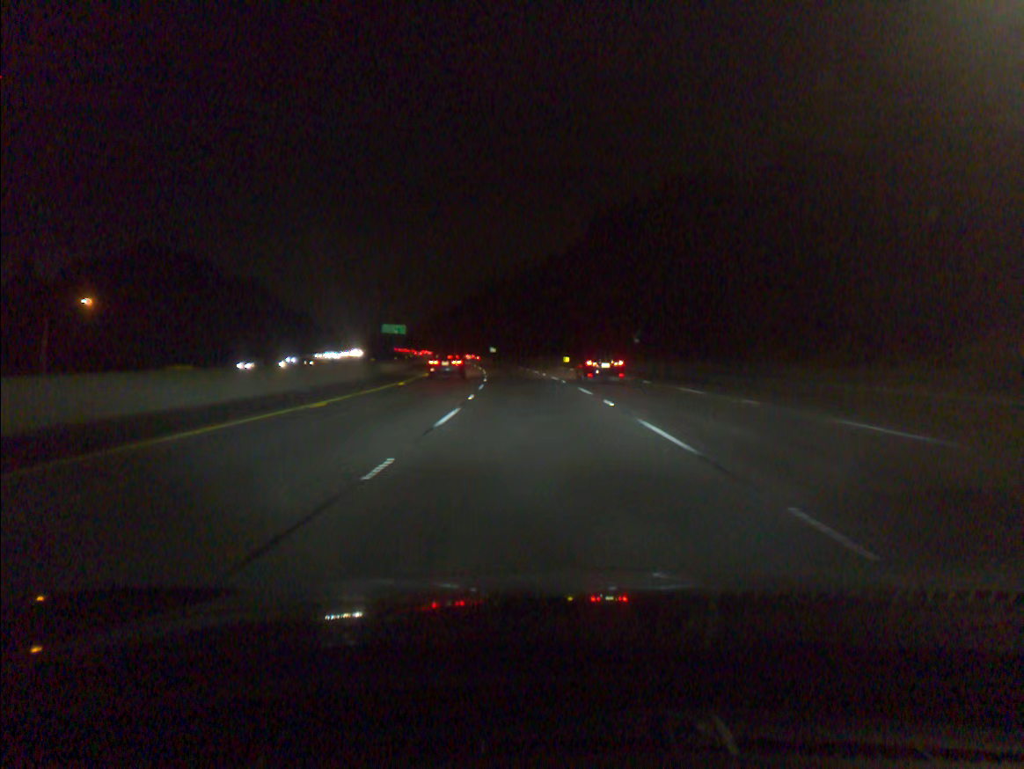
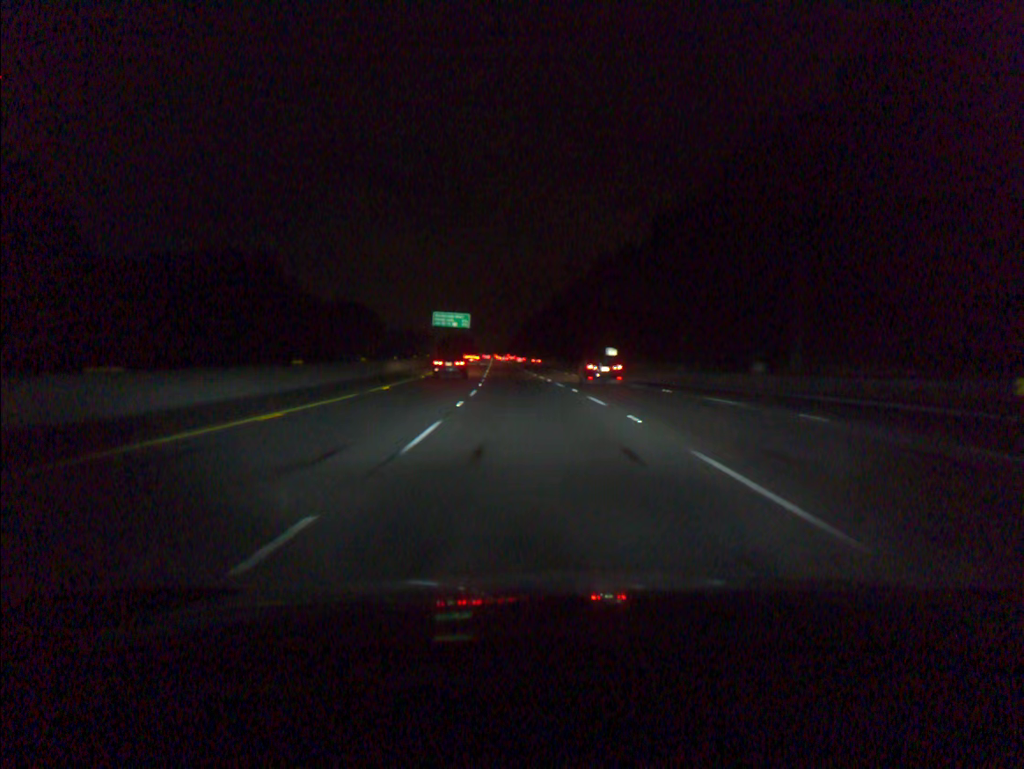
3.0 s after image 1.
(-6.4, +91.3) m; -8°
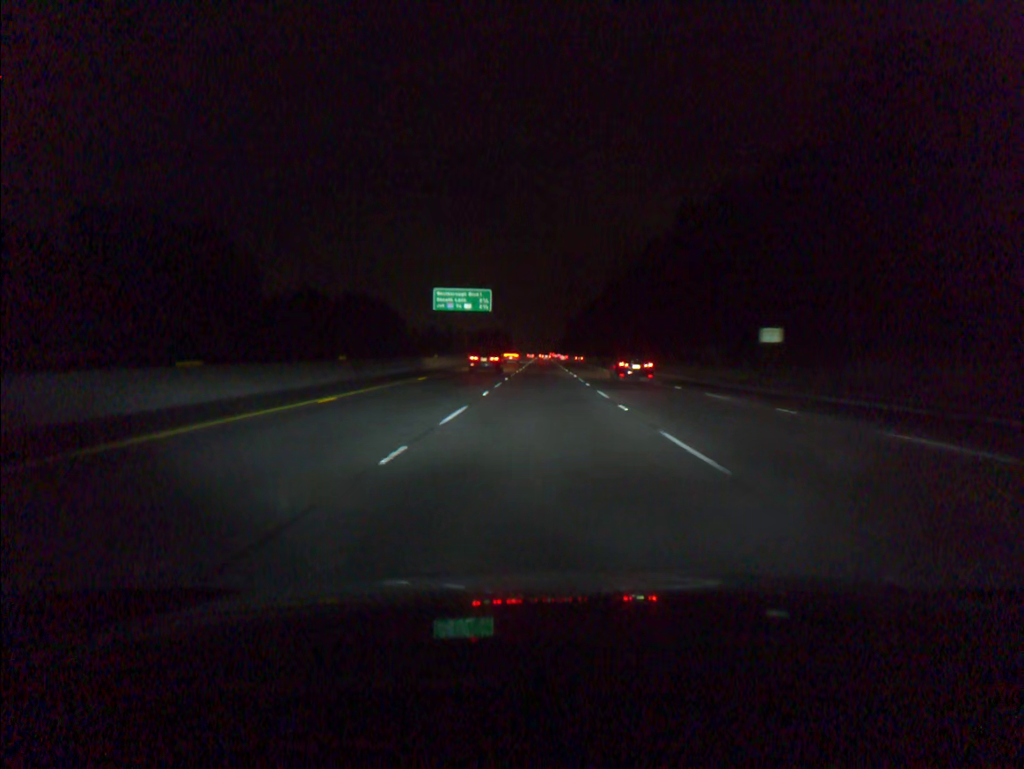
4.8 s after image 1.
(-2.1, +55.1) m; -4°
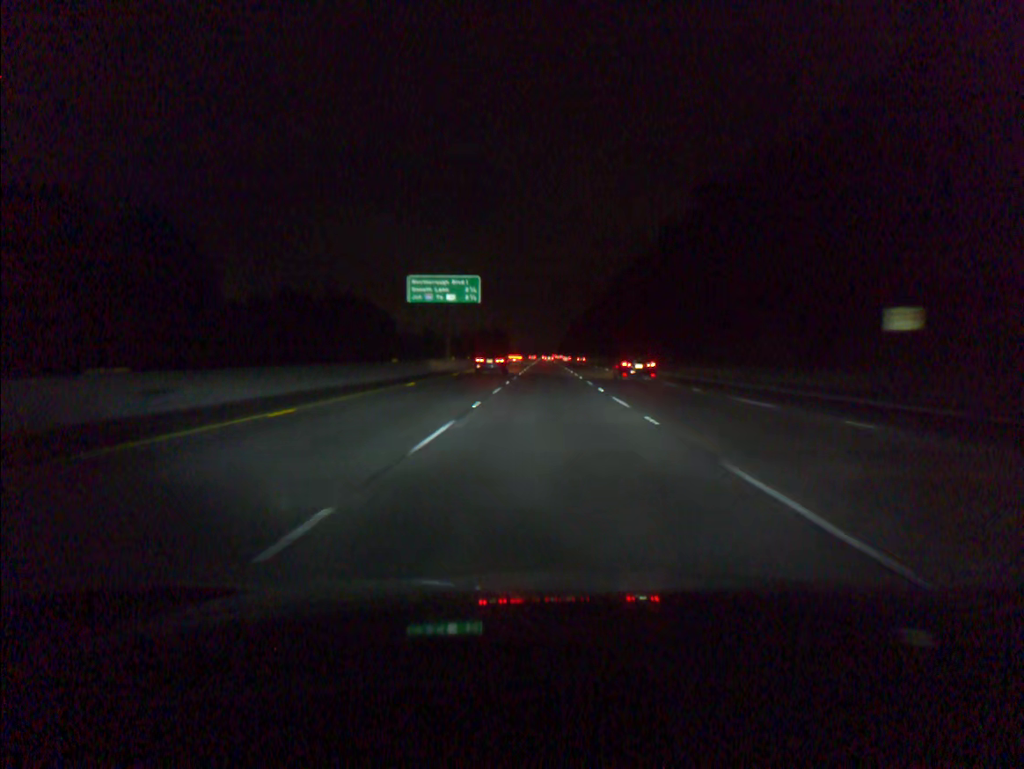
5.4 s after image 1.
(0.0, +18.4) m; 0°
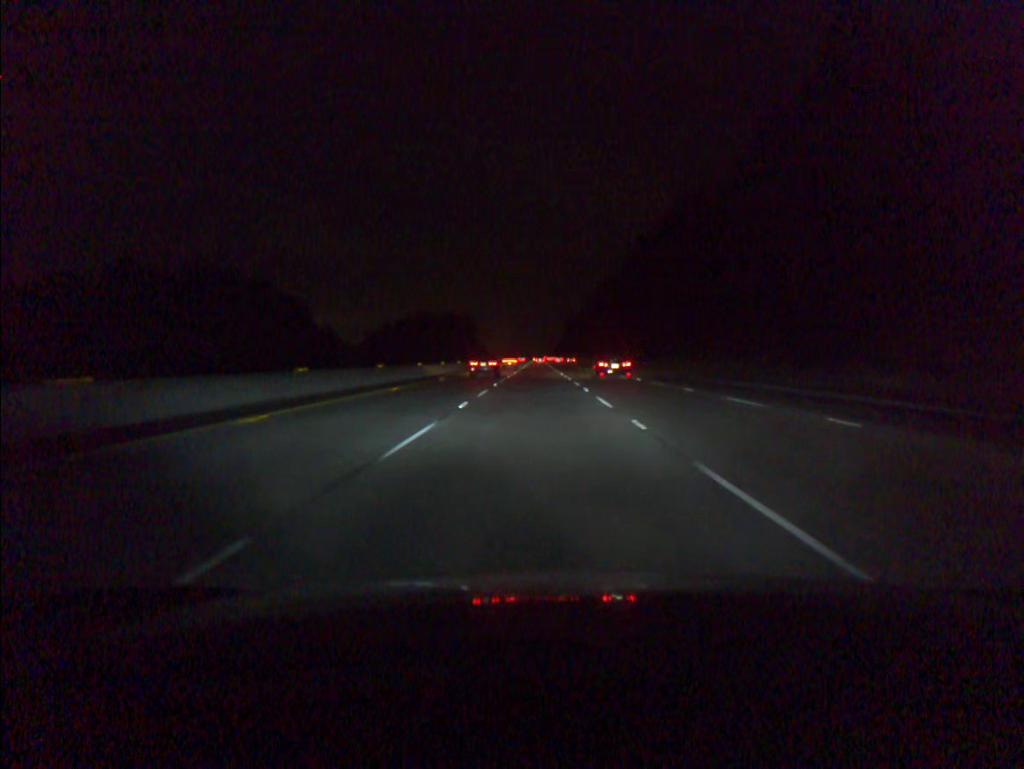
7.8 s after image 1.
(+0.6, +73.5) m; 0°
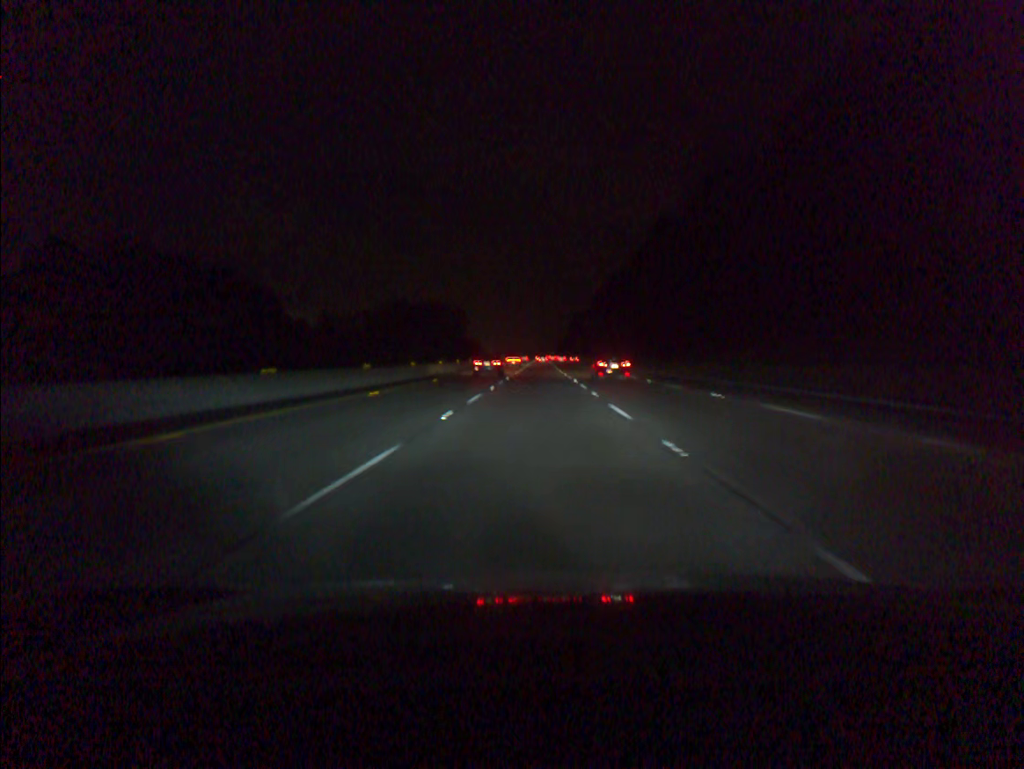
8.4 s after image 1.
(0.0, +18.3) m; 0°
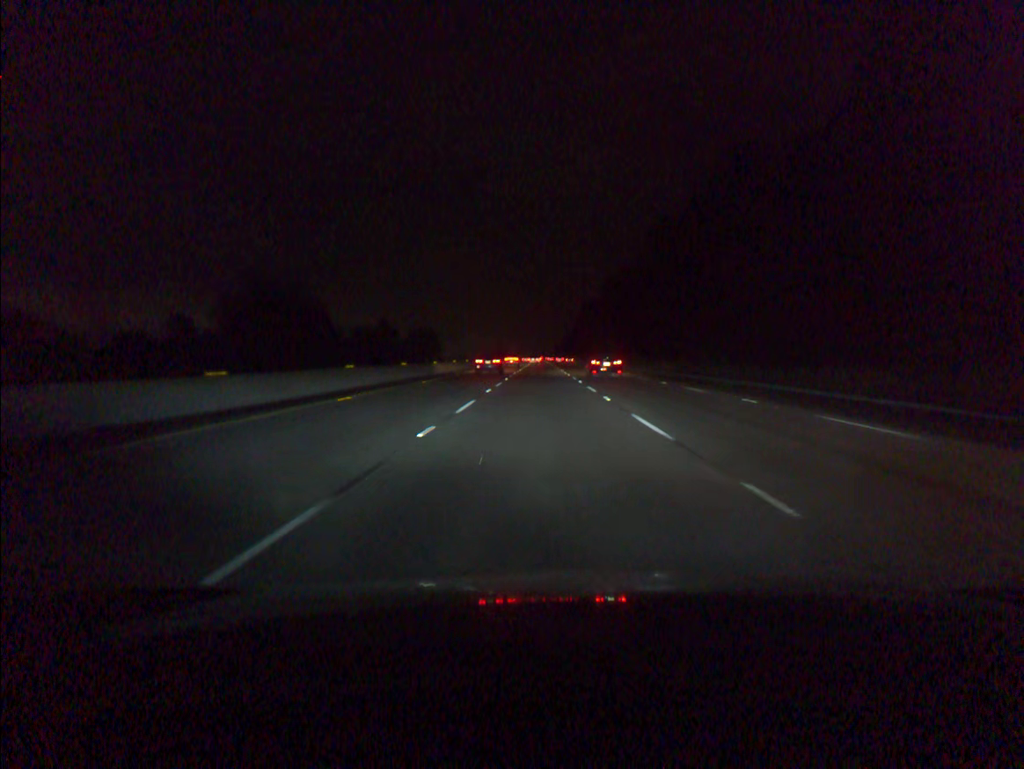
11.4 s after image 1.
(-0.1, +91.5) m; 0°
